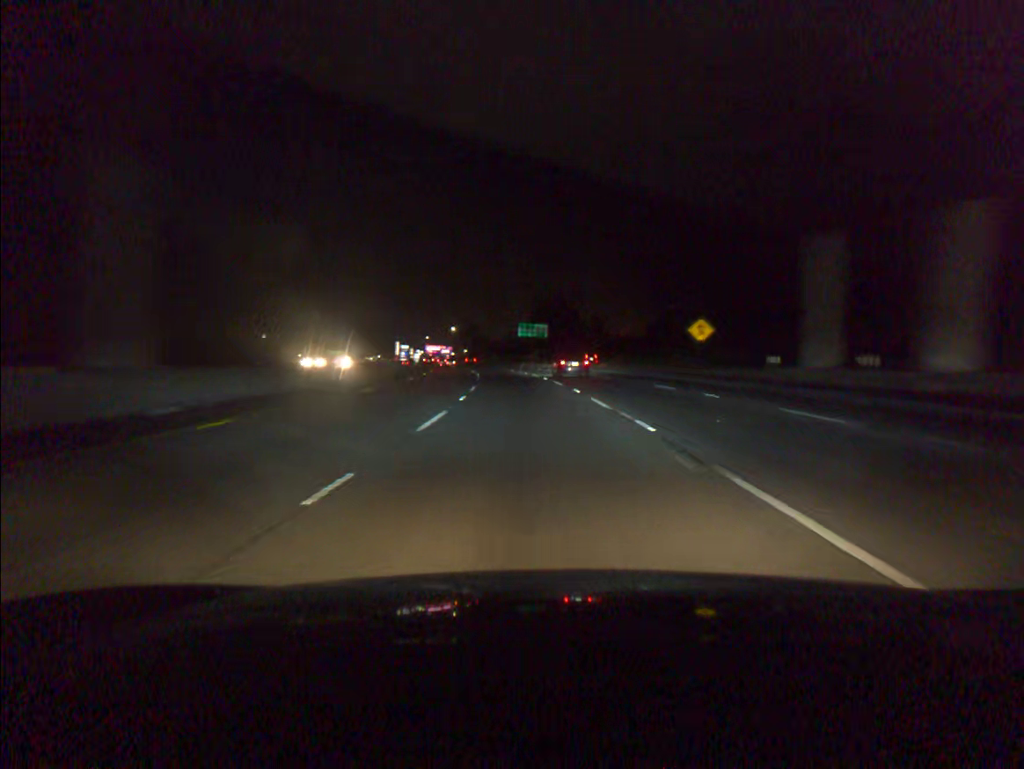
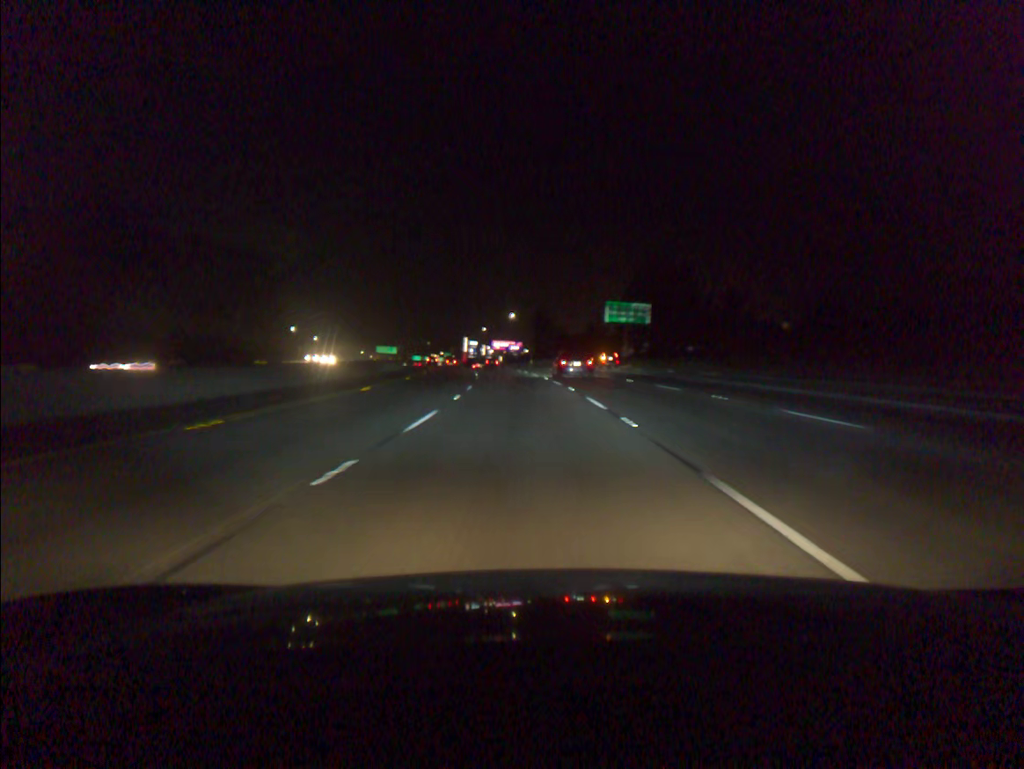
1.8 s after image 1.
(-2.7, +58.6) m; -6°
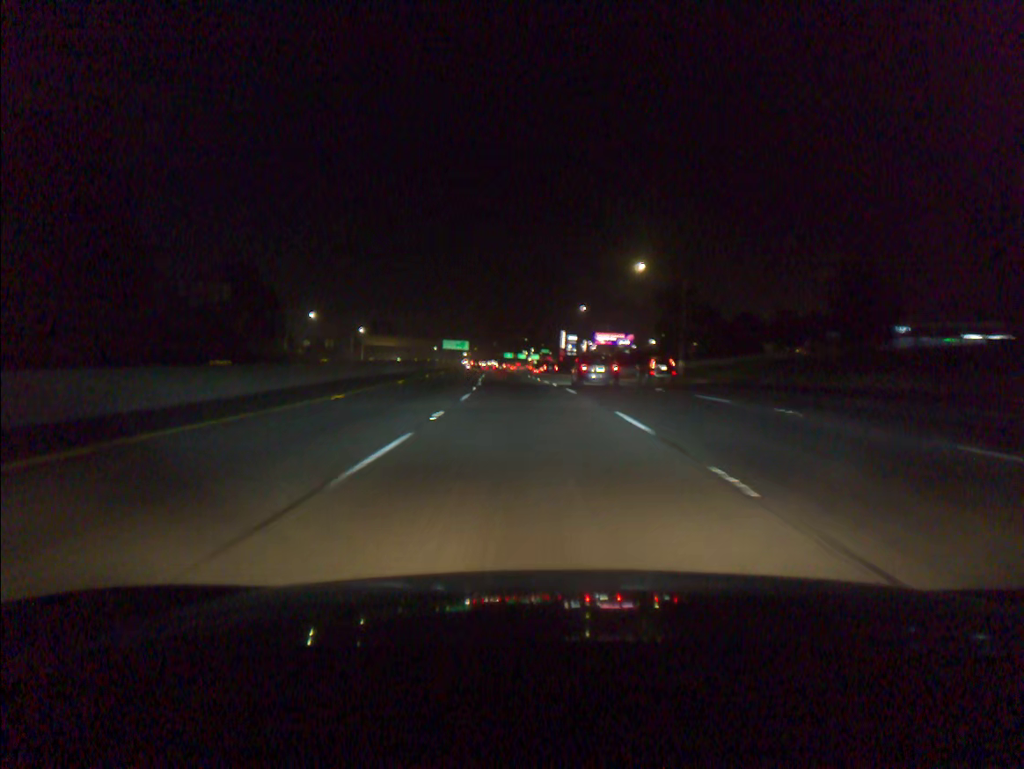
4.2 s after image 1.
(-5.2, +78.1) m; -7°
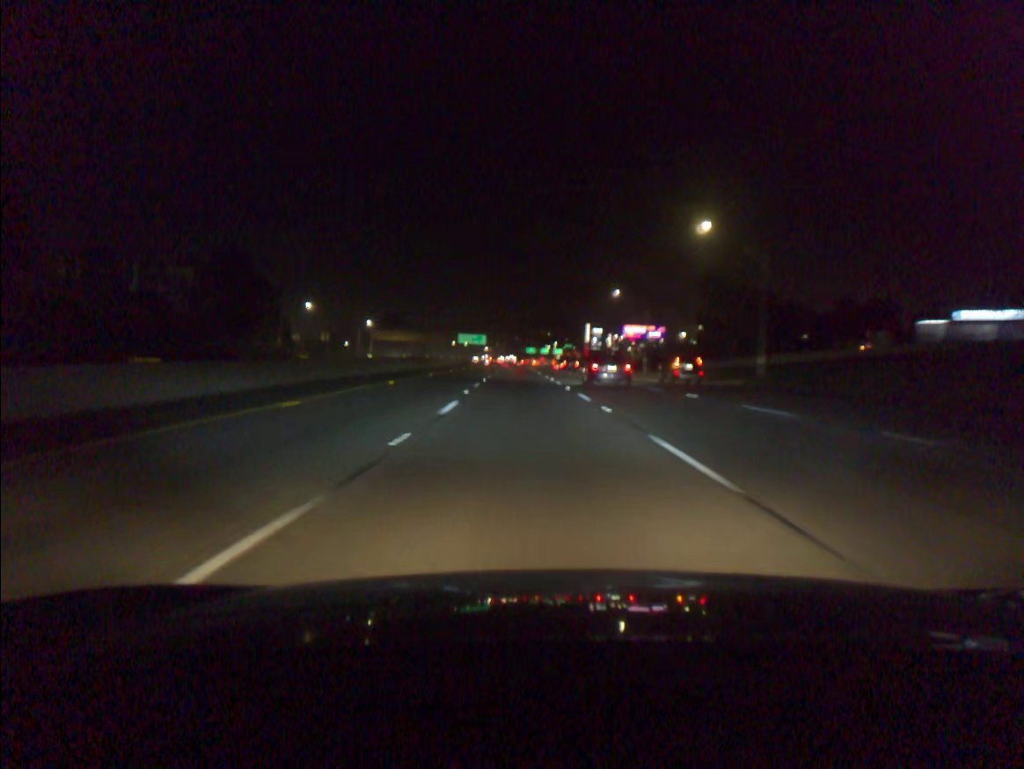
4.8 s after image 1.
(-0.3, +19.6) m; -2°
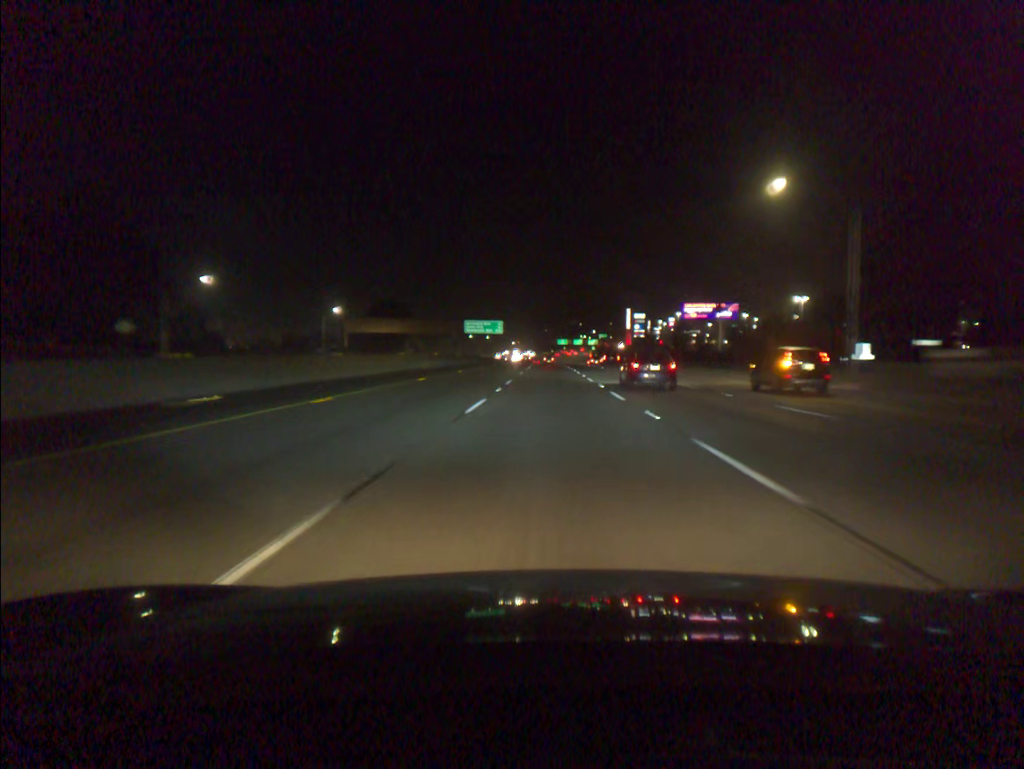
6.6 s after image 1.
(-1.7, +58.8) m; -2°
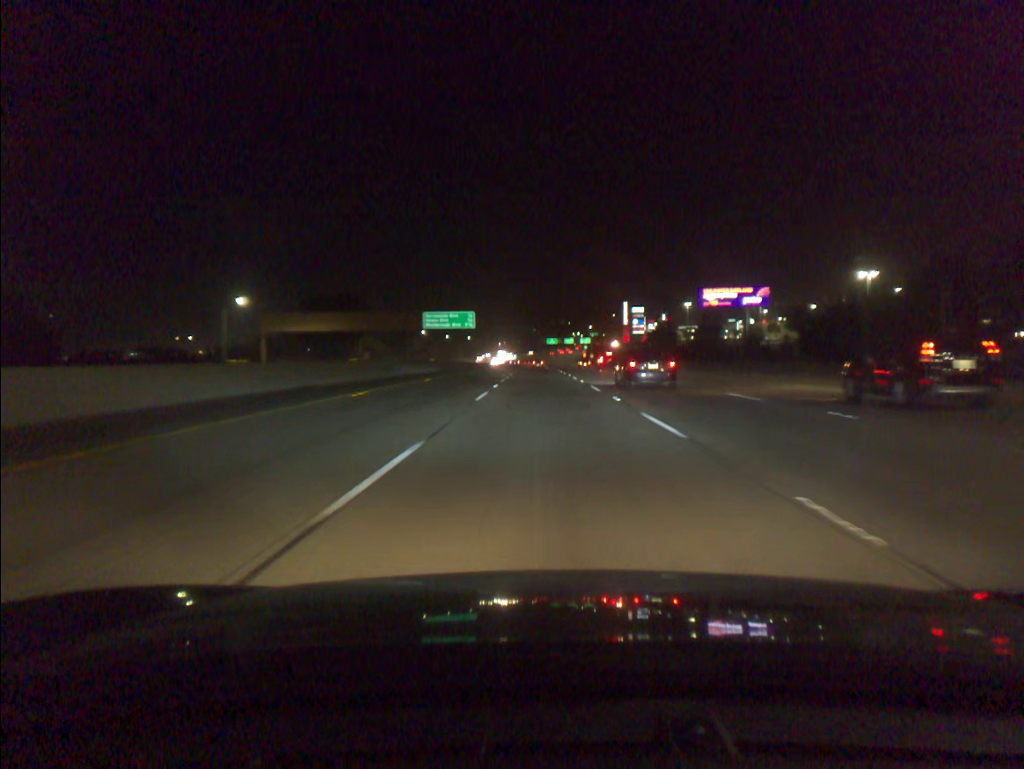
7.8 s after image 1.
(+0.3, +39.2) m; +1°
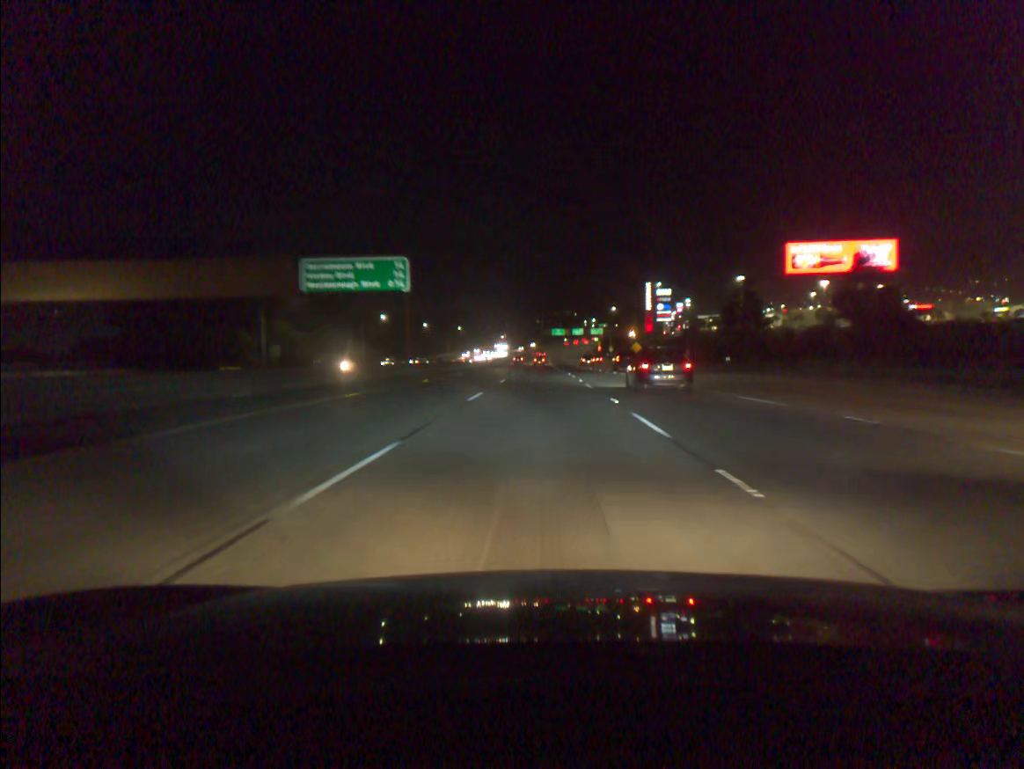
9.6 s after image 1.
(-0.1, +58.3) m; 0°
